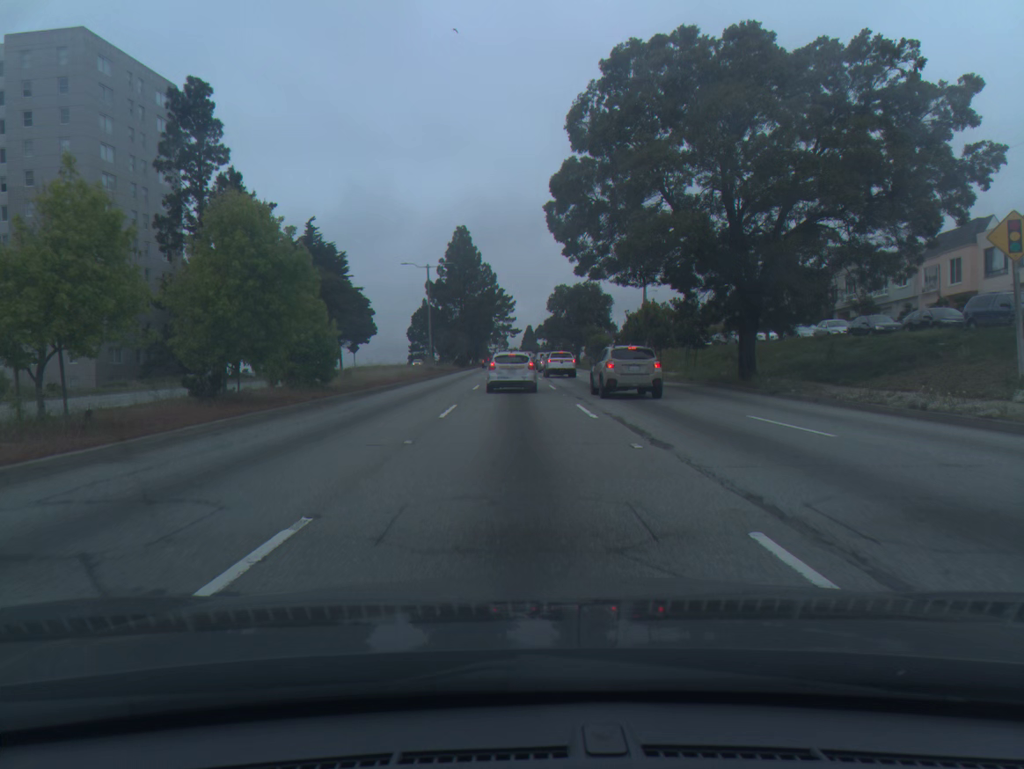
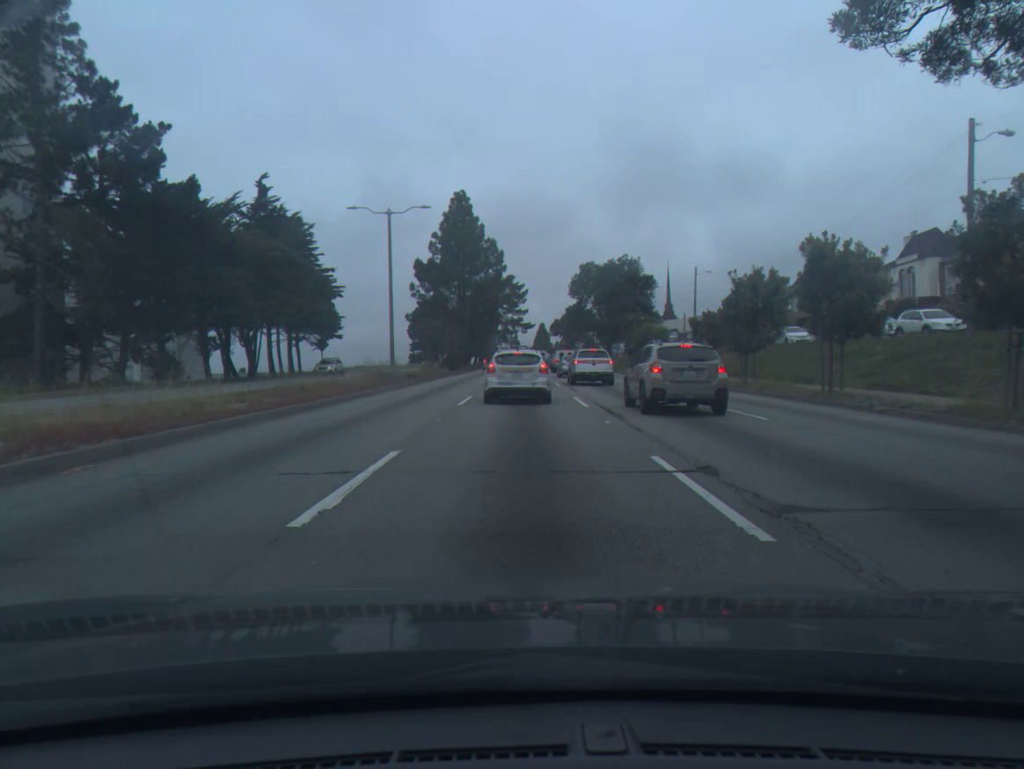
(-0.2, +25.8) m; -1°
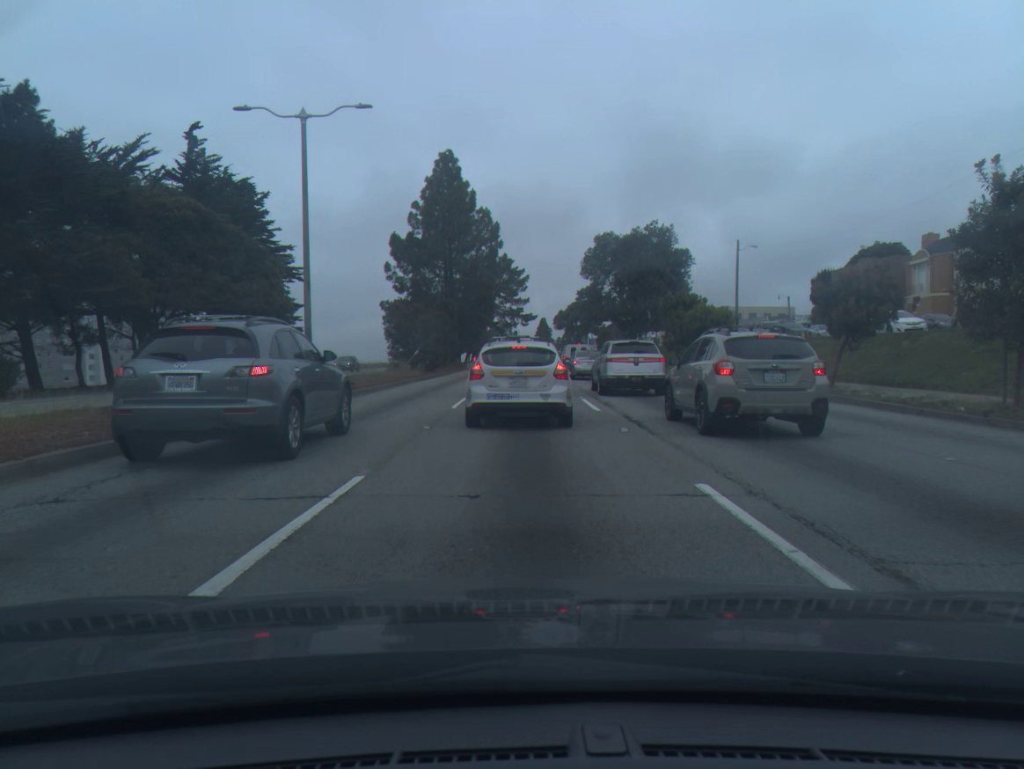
(0.0, +16.9) m; 0°
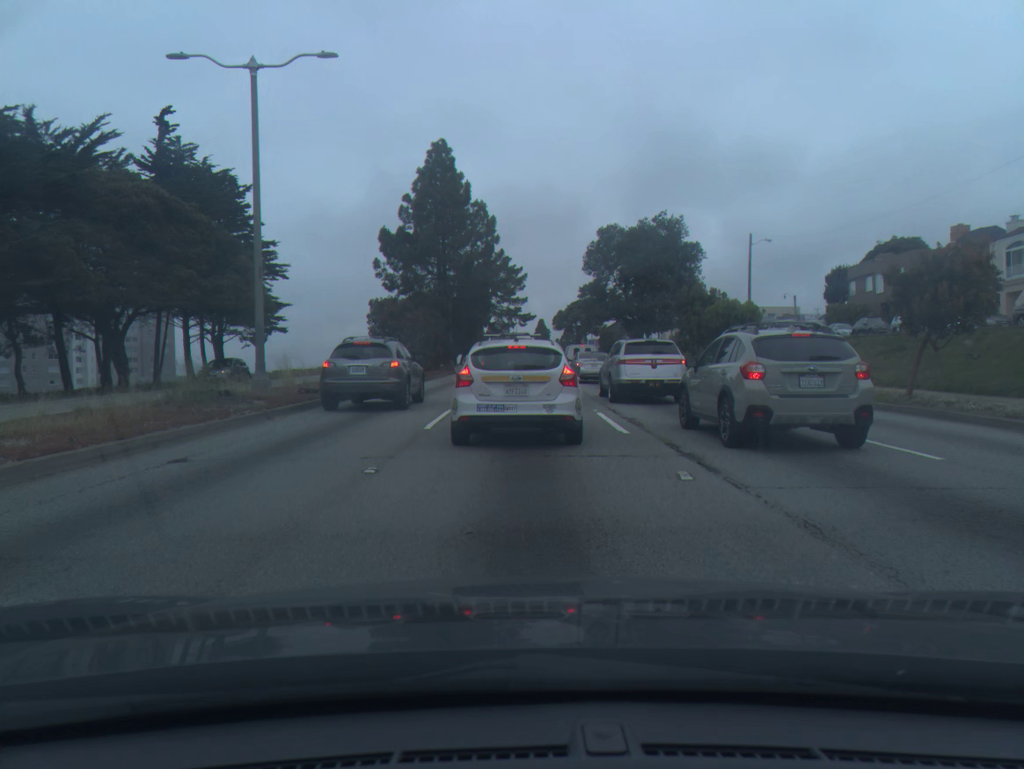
(0.0, +4.8) m; 0°
